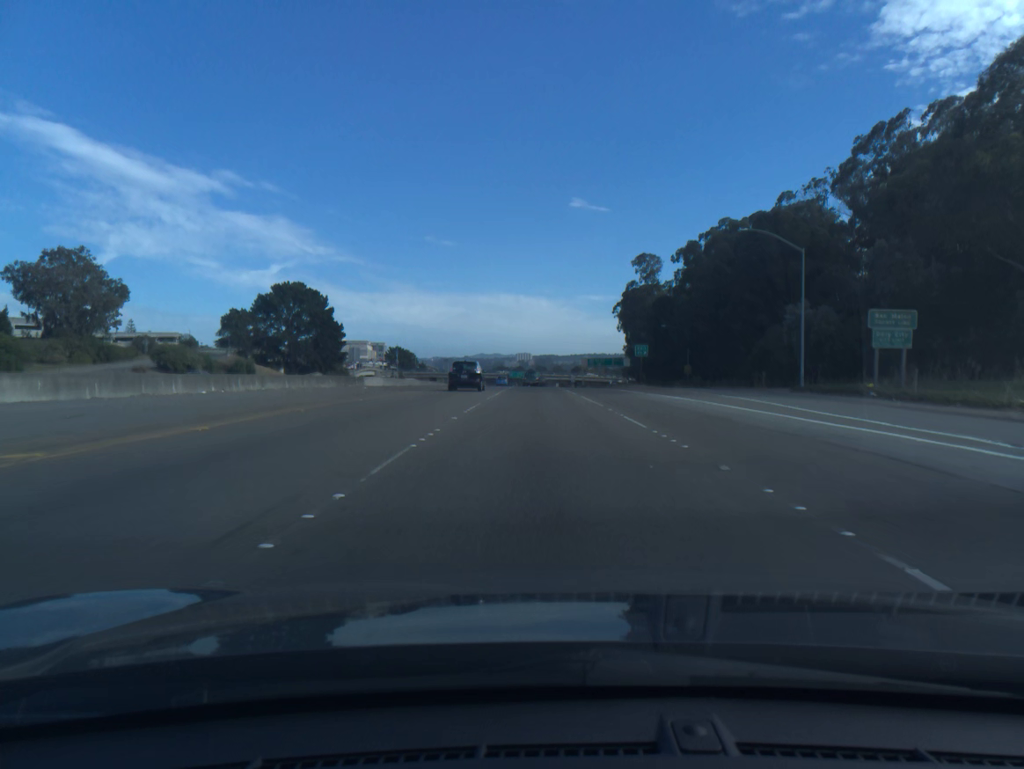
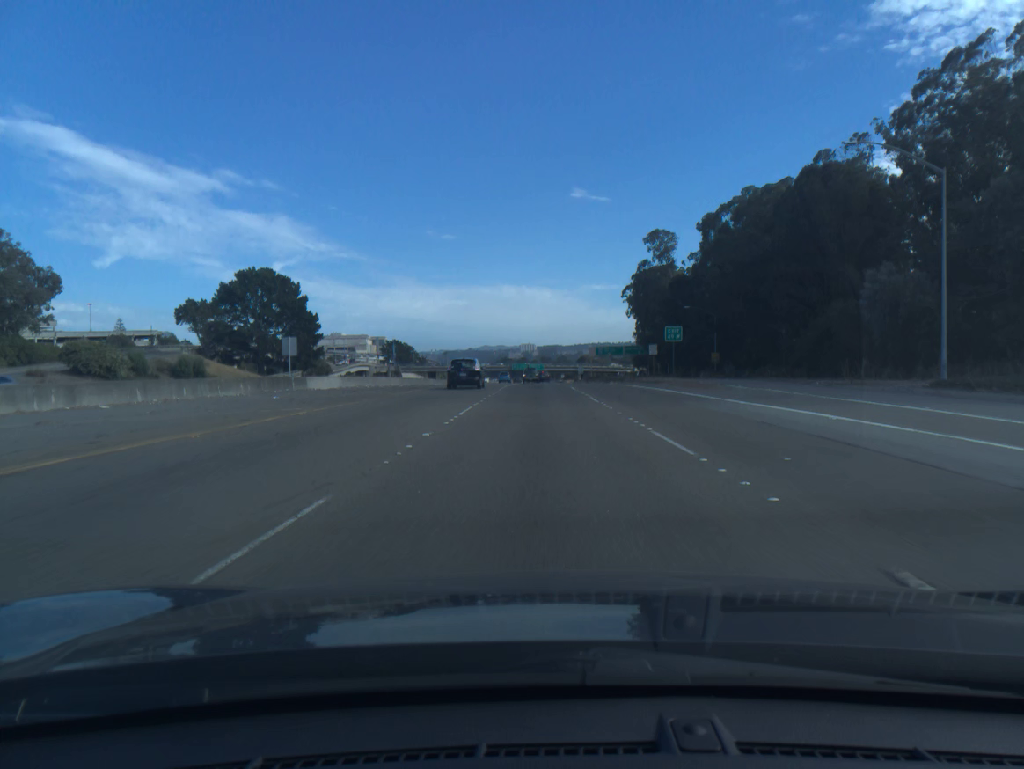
(0.0, +18.2) m; 0°
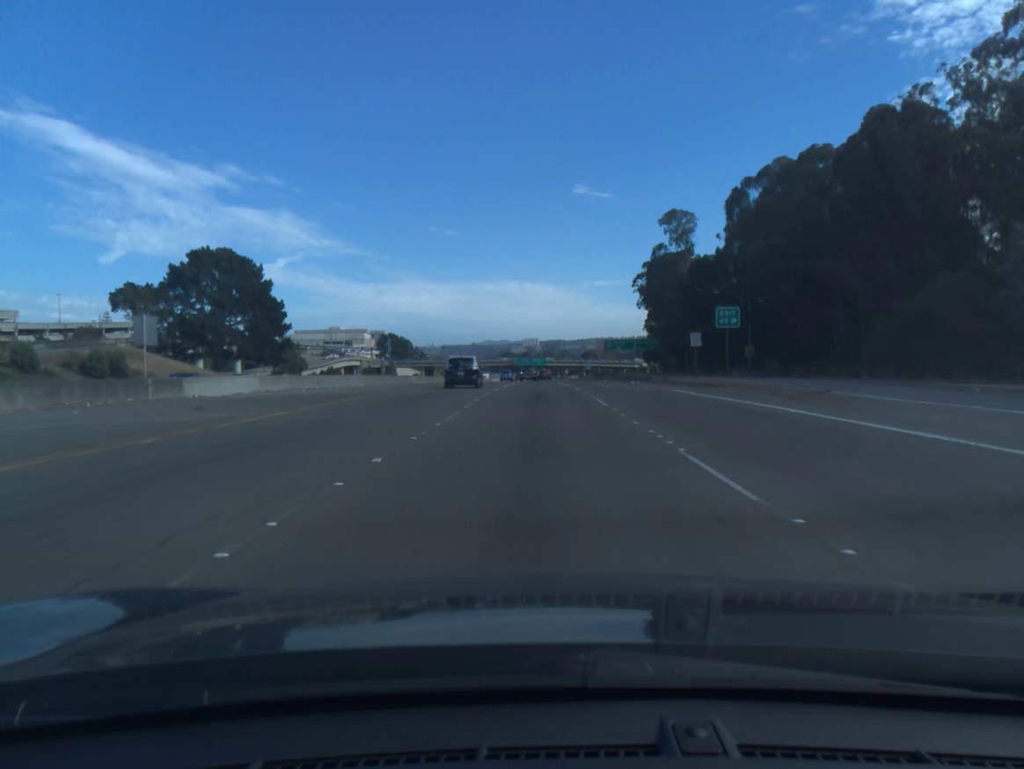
(0.0, +18.3) m; 0°
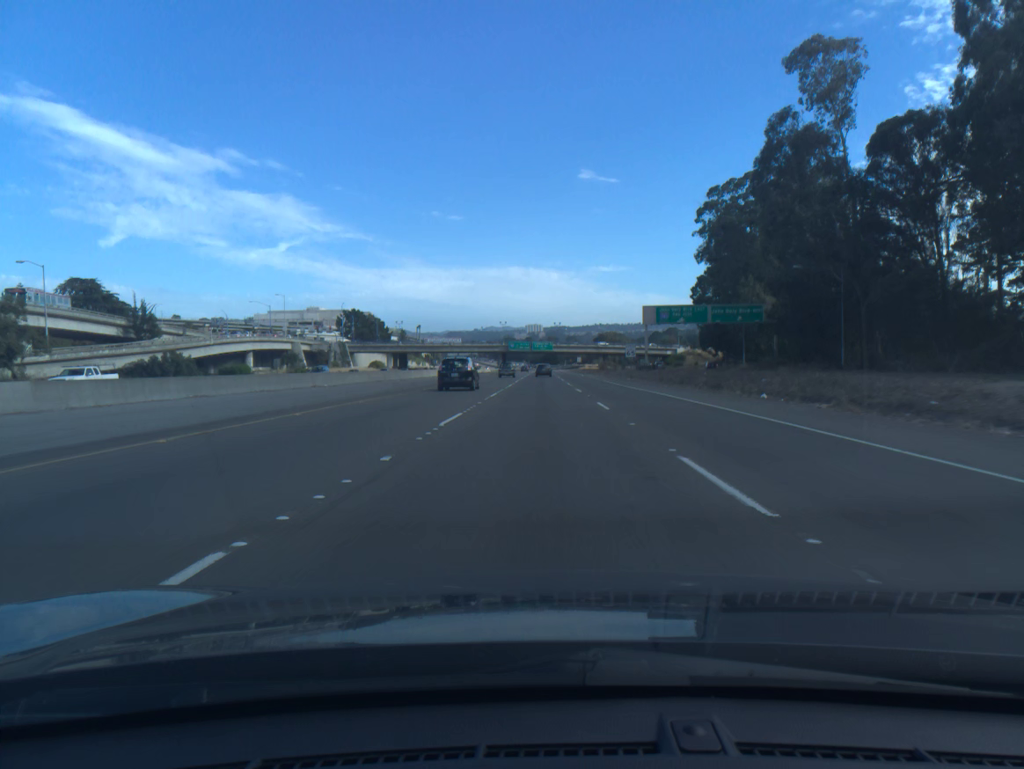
(-0.4, +73.2) m; 0°
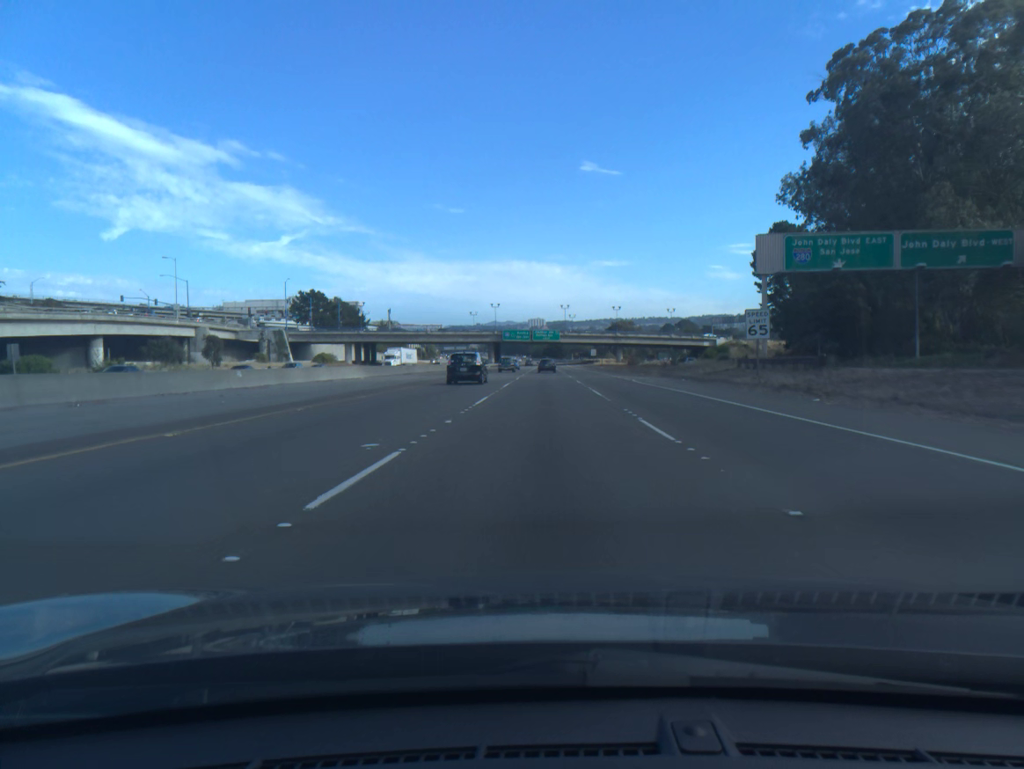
(-0.1, +53.9) m; 0°
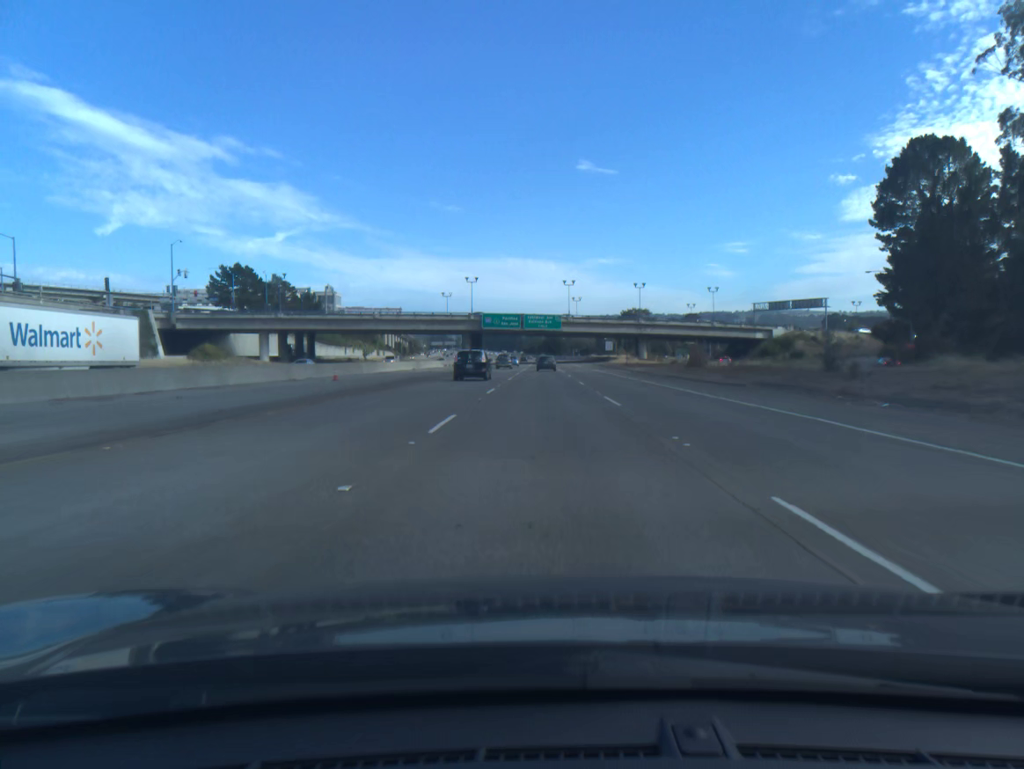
(+0.1, +53.0) m; 0°
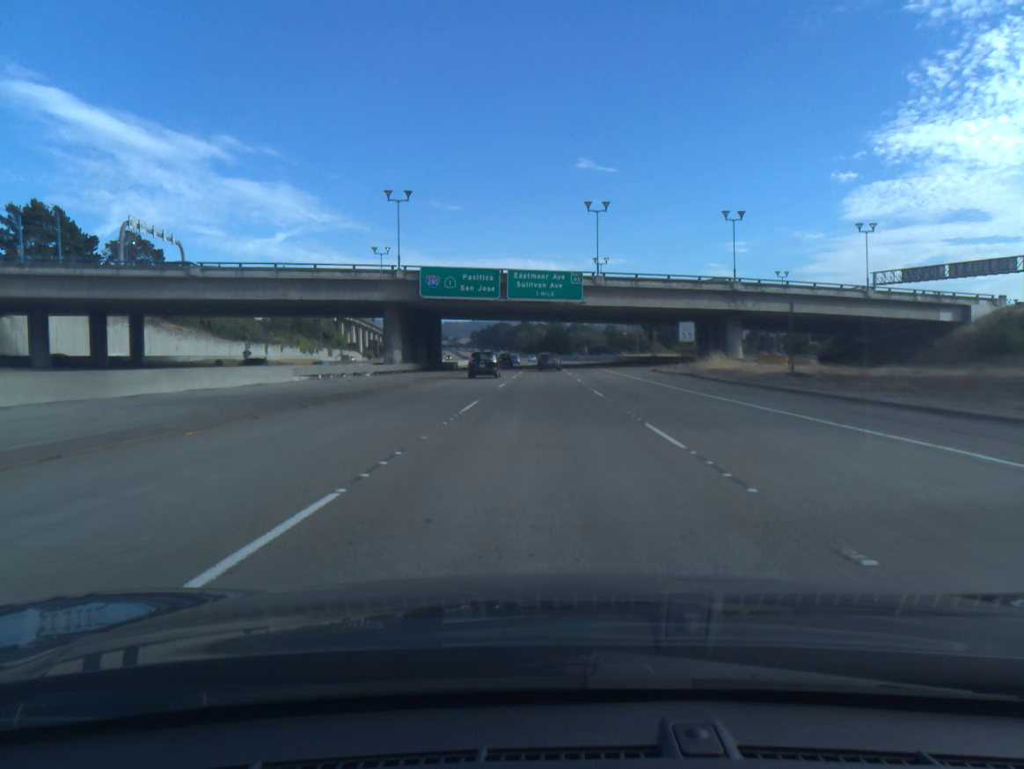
(0.0, +69.2) m; 0°
